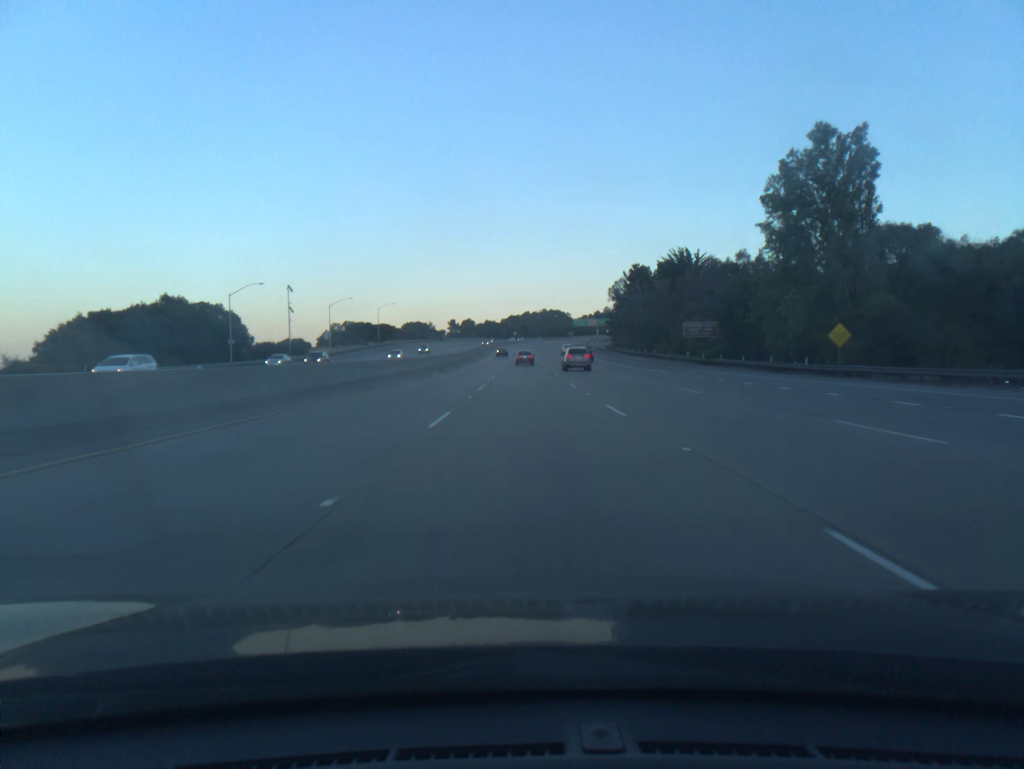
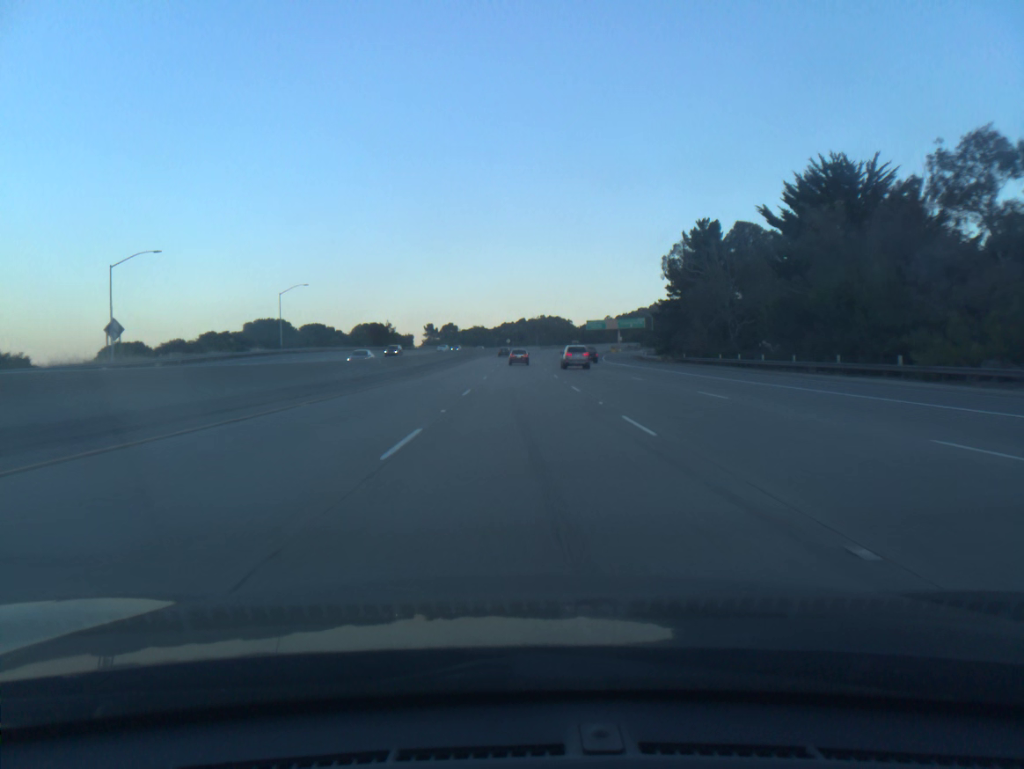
(+0.1, +75.3) m; 0°
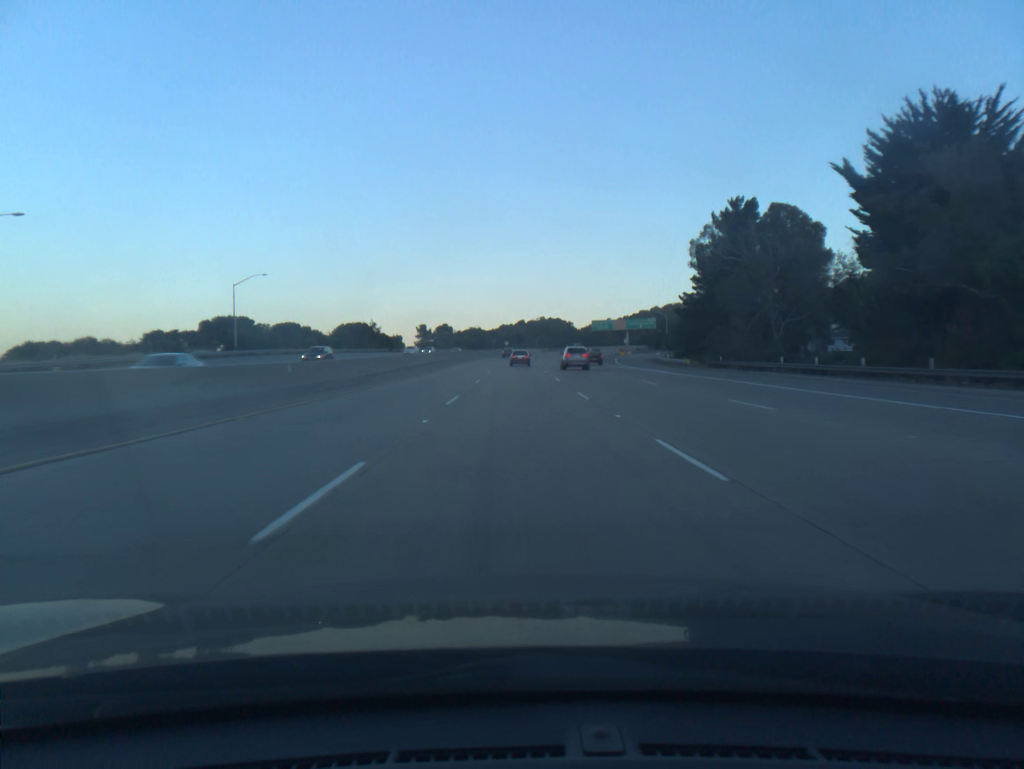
(0.0, +18.6) m; 0°
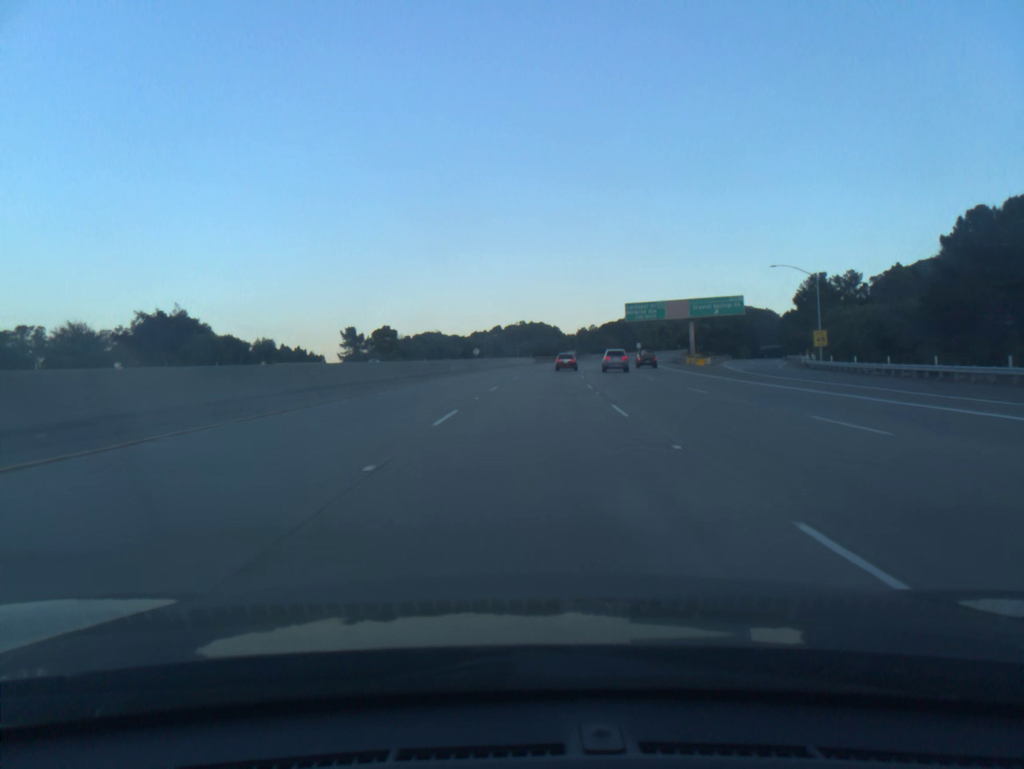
(+0.1, +91.0) m; +2°
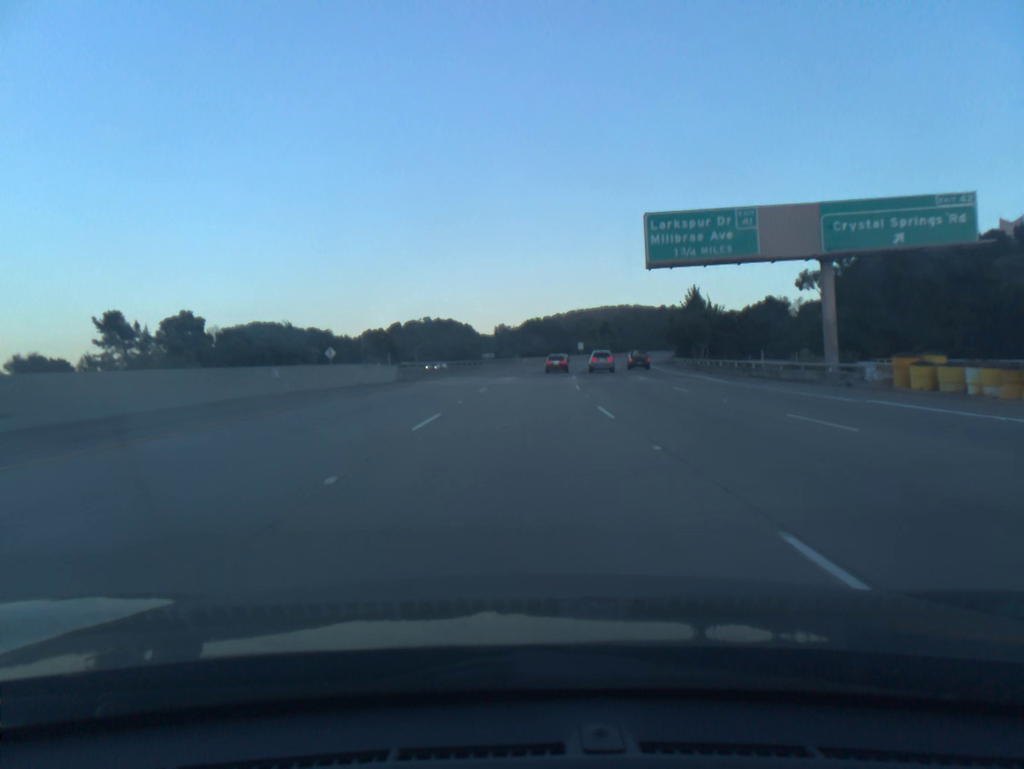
(+4.1, +71.2) m; +6°
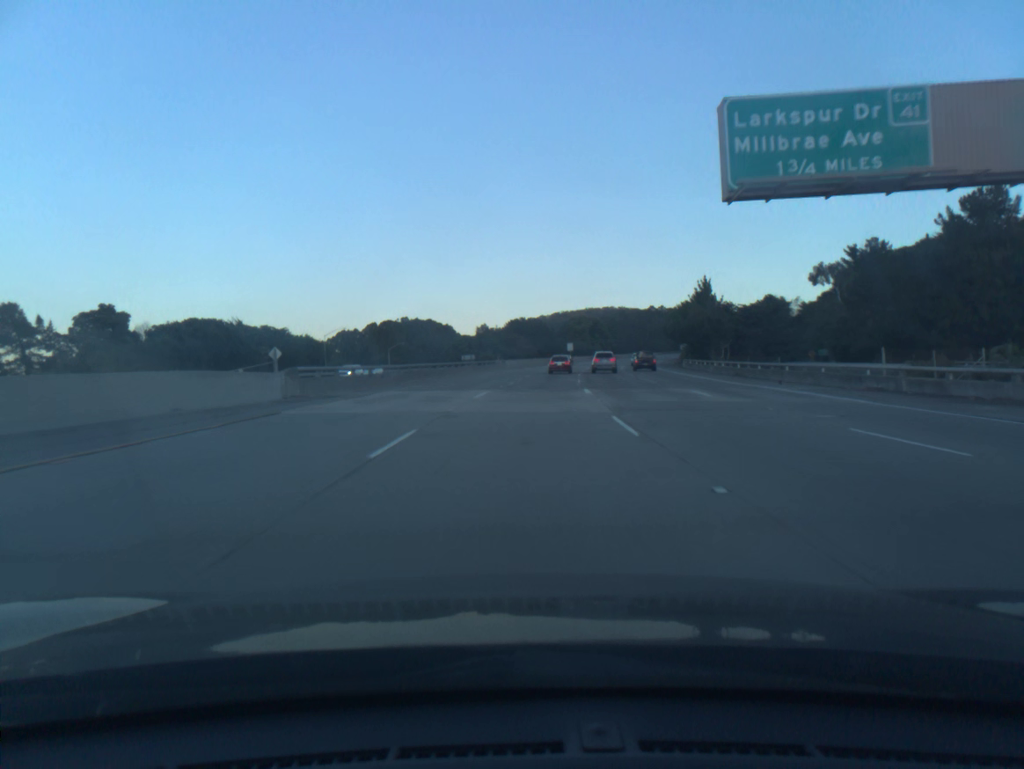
(+0.2, +17.8) m; +1°
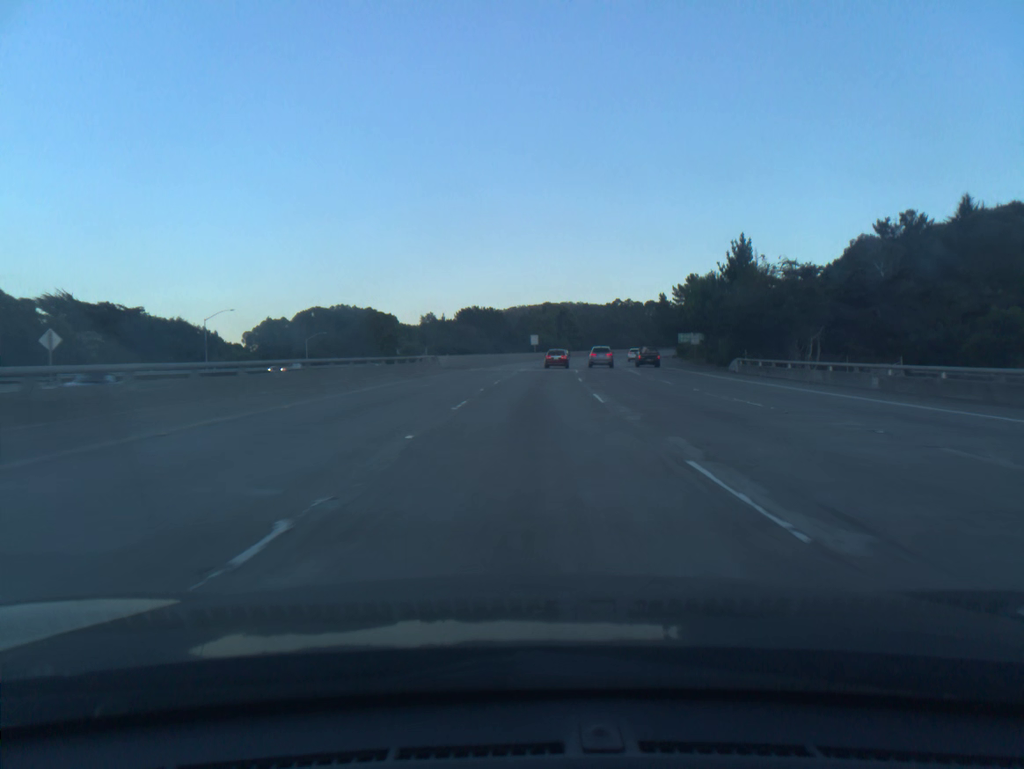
(+0.9, +35.7) m; +3°
